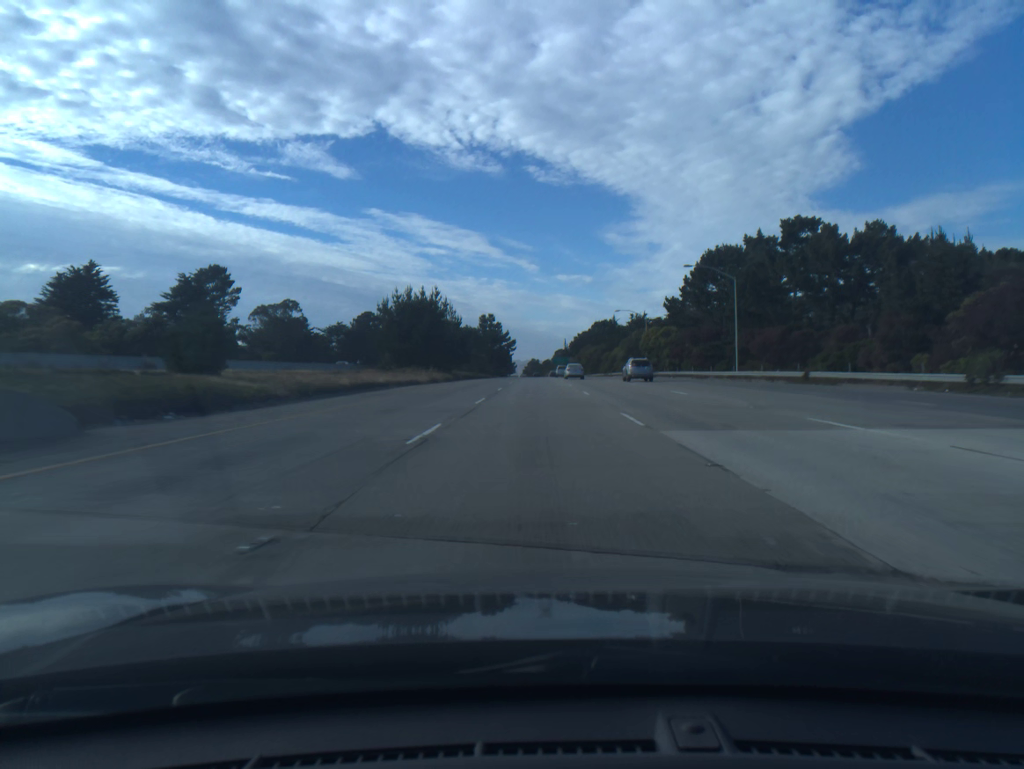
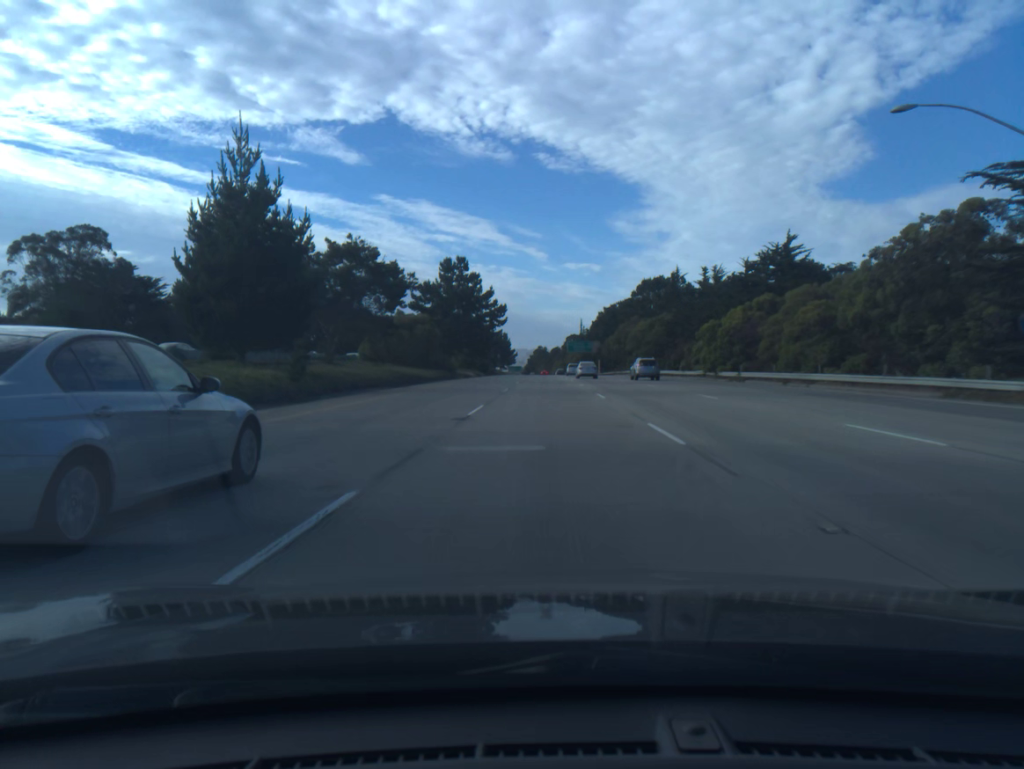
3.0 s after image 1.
(-0.5, +90.9) m; 0°
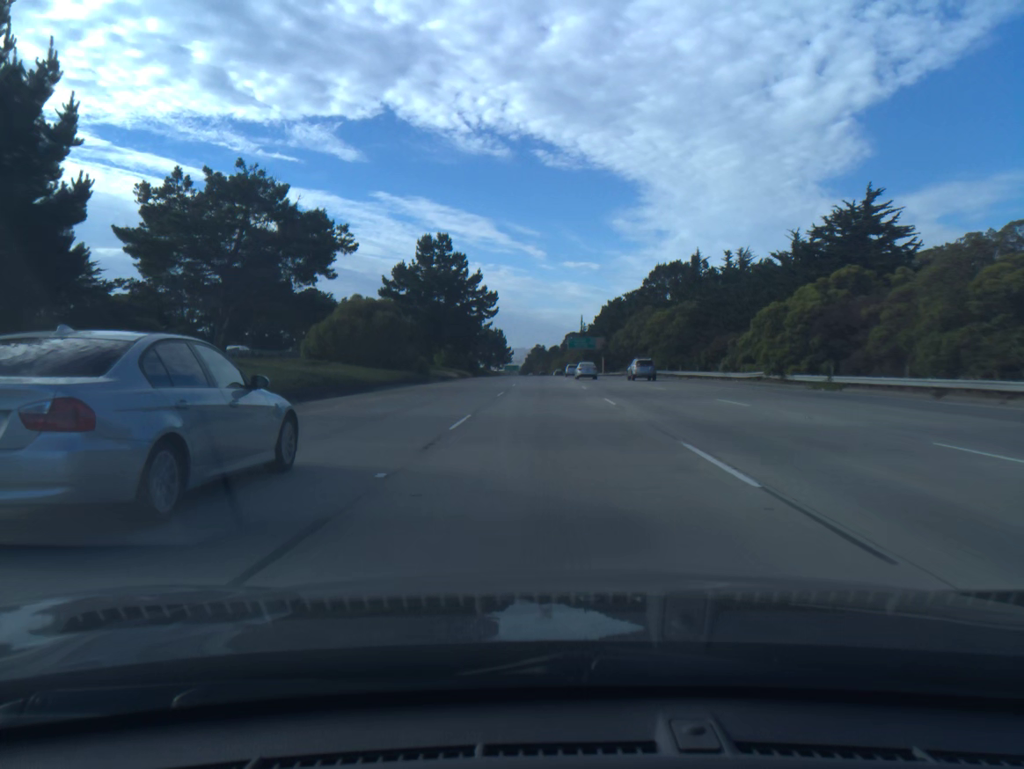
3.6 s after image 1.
(0.0, +18.3) m; 0°
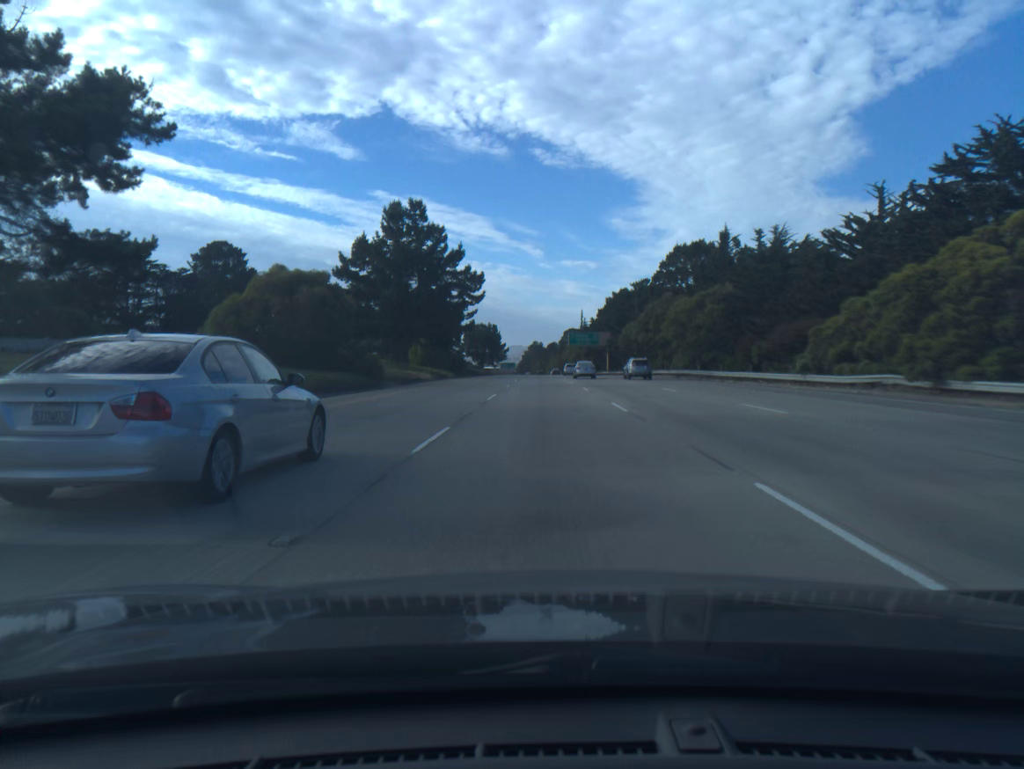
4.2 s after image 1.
(0.0, +18.3) m; 0°
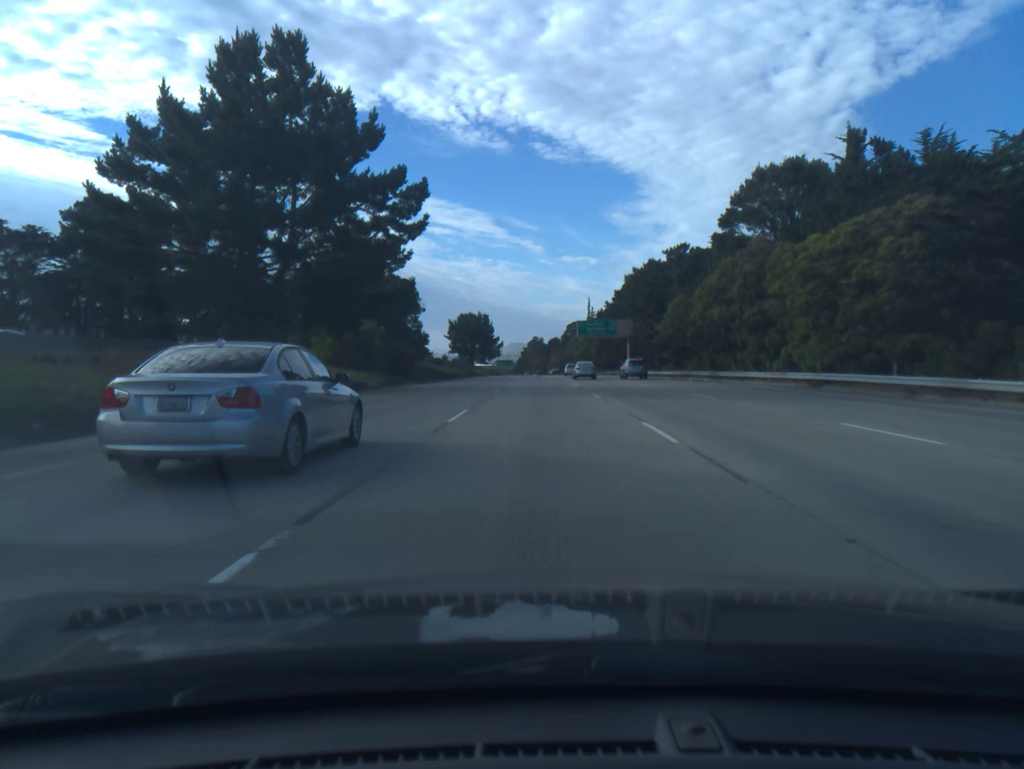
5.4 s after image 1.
(0.0, +36.6) m; 0°
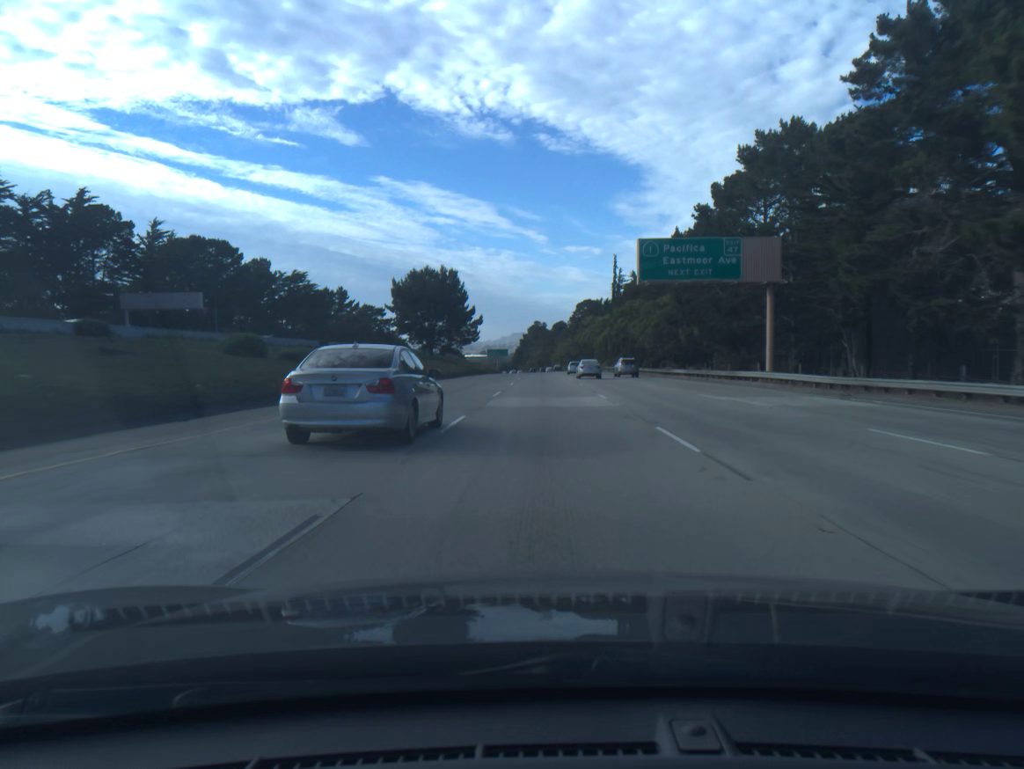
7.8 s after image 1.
(-0.2, +73.7) m; 0°
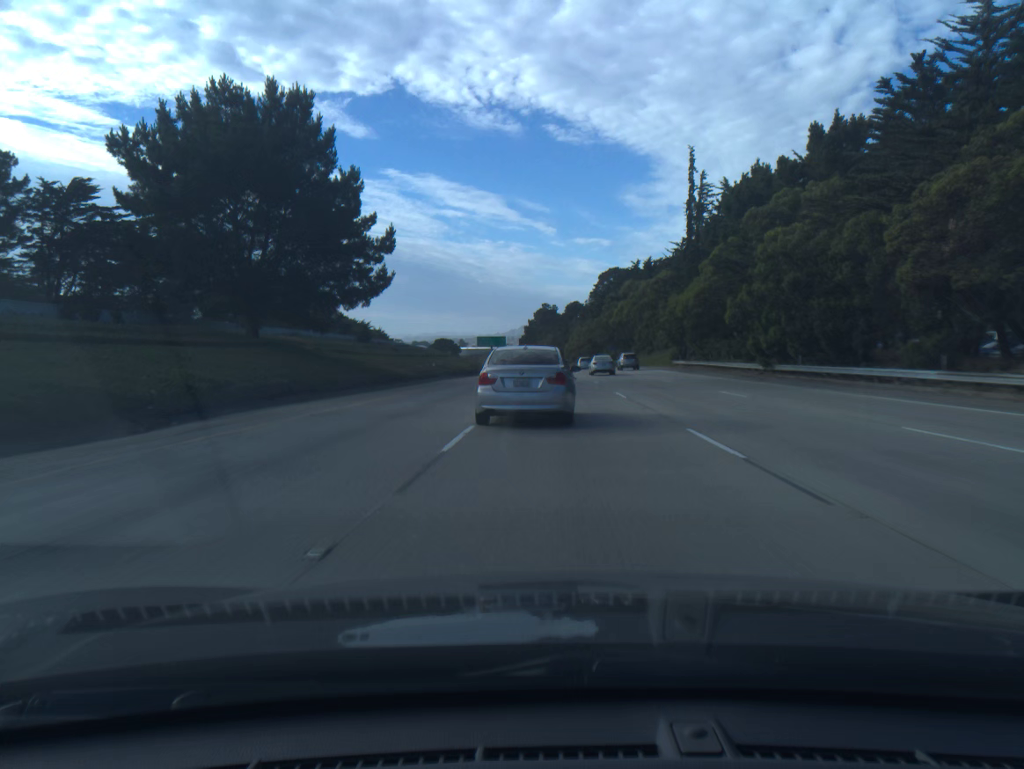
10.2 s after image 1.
(-0.1, +73.9) m; -1°
